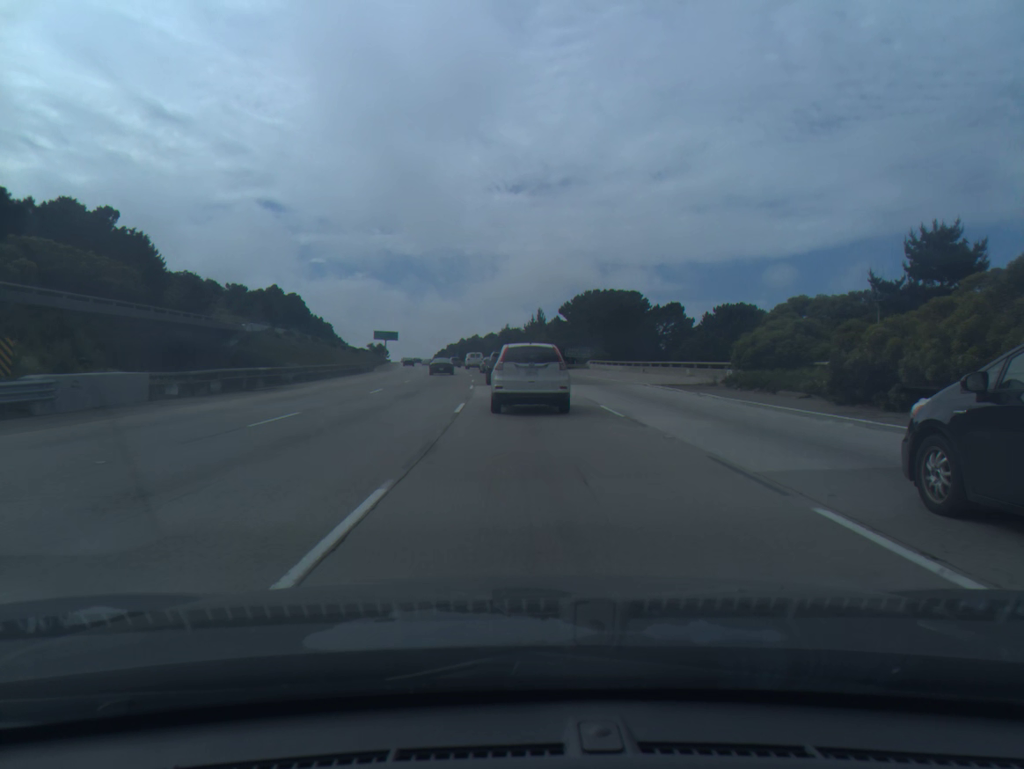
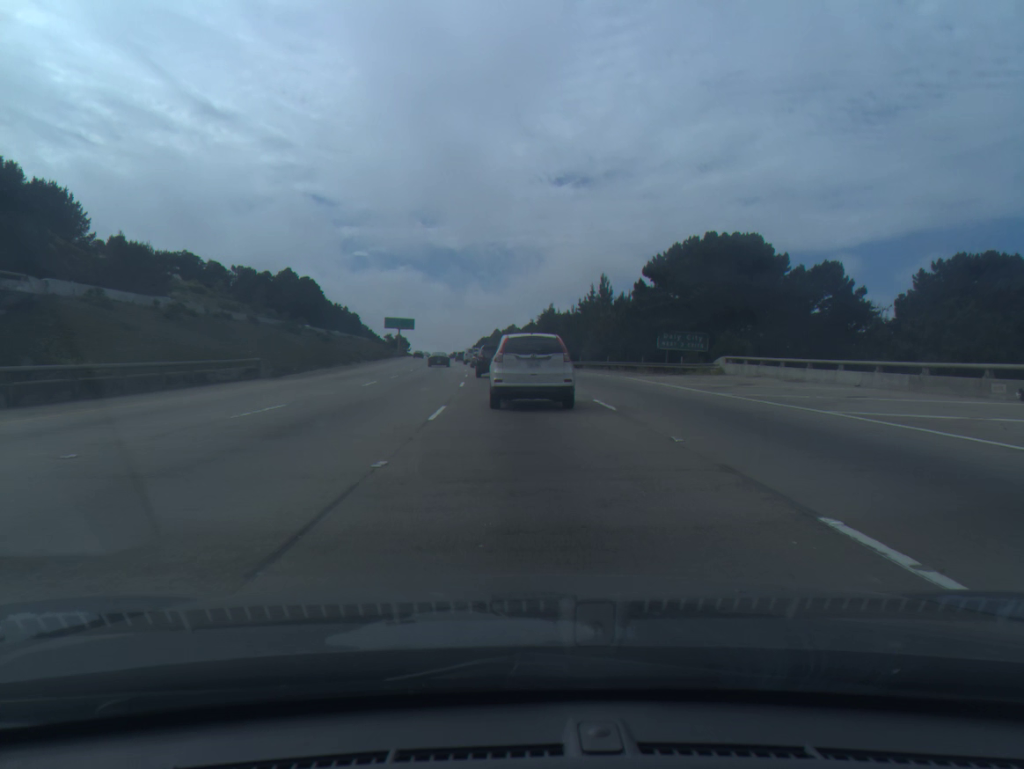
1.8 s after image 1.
(-1.1, +44.0) m; -3°
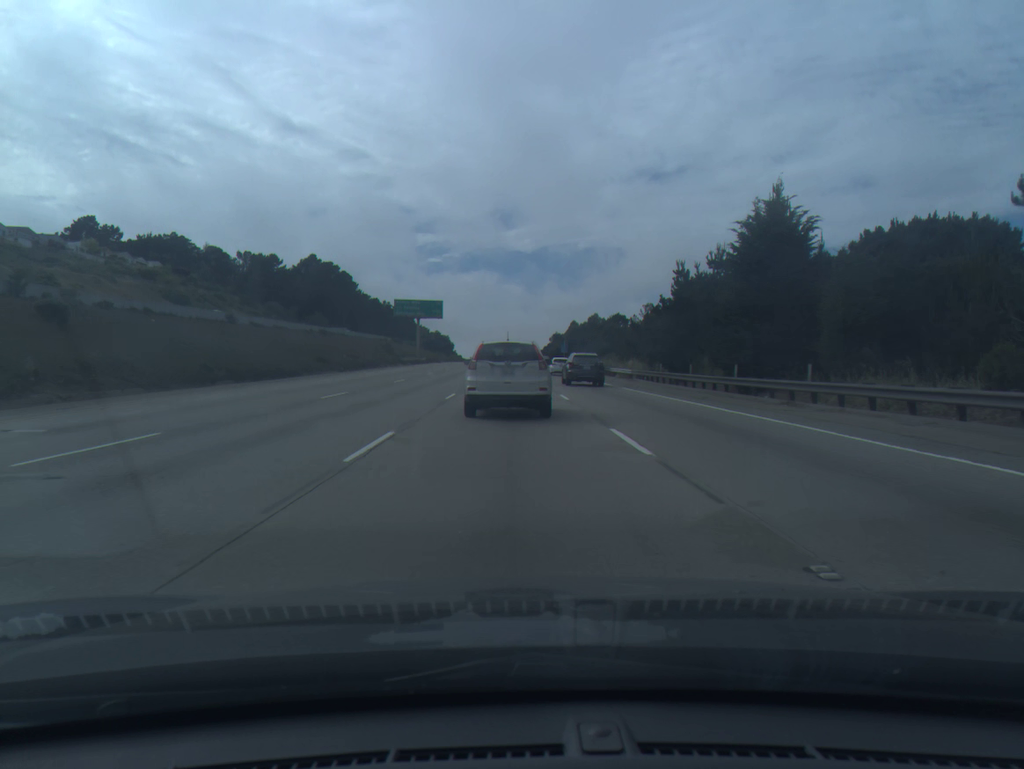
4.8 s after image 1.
(-3.3, +73.8) m; -5°
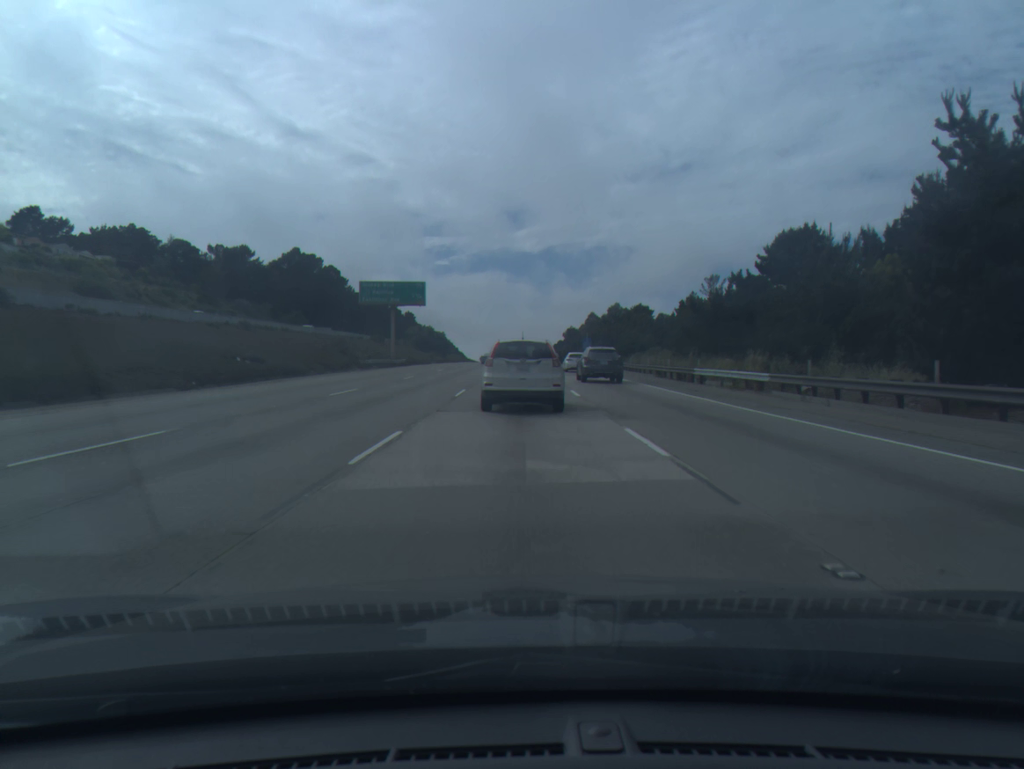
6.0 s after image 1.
(-0.3, +29.5) m; -1°
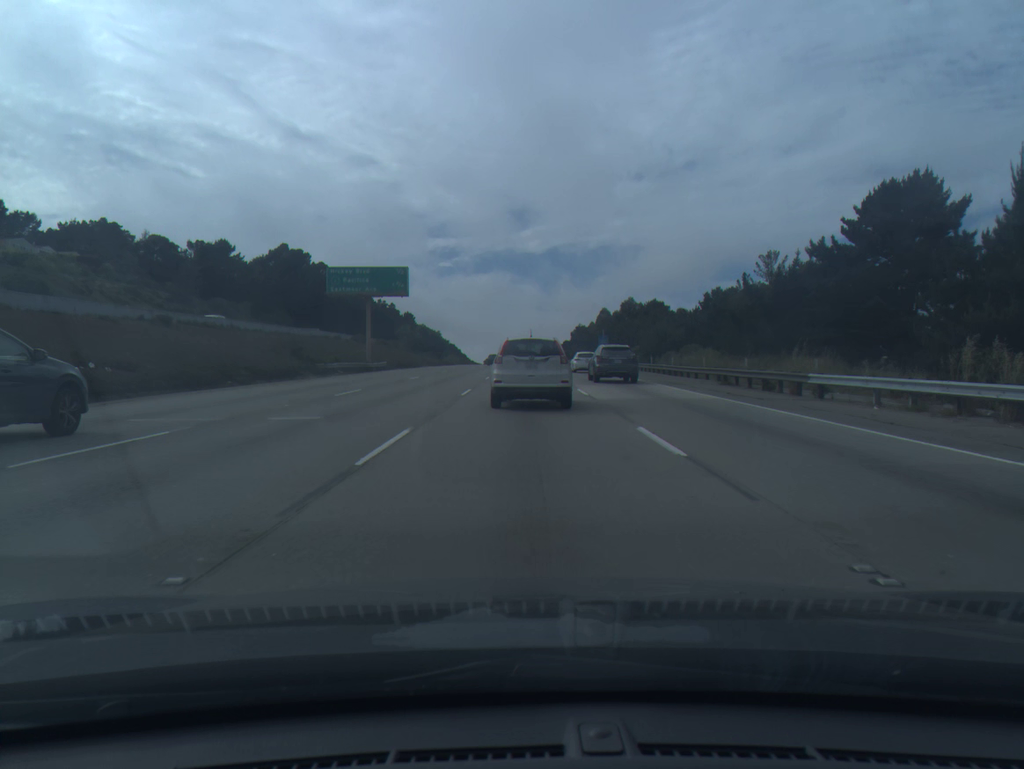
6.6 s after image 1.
(-0.1, +14.7) m; 0°
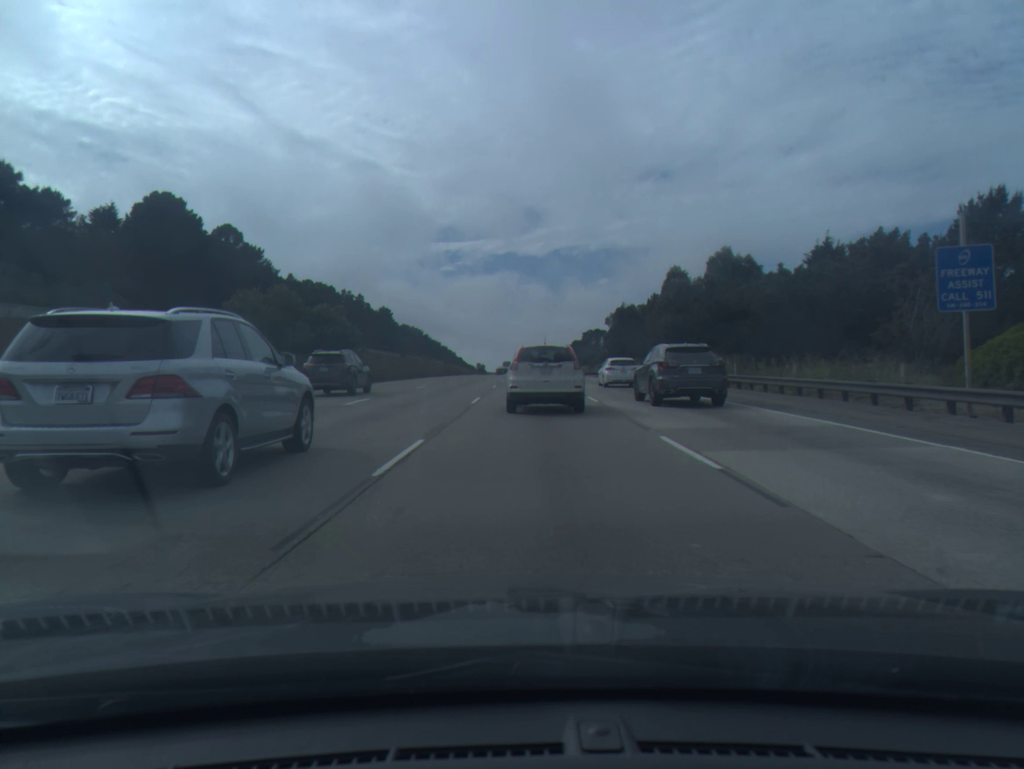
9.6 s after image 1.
(+0.4, +73.8) m; 0°
